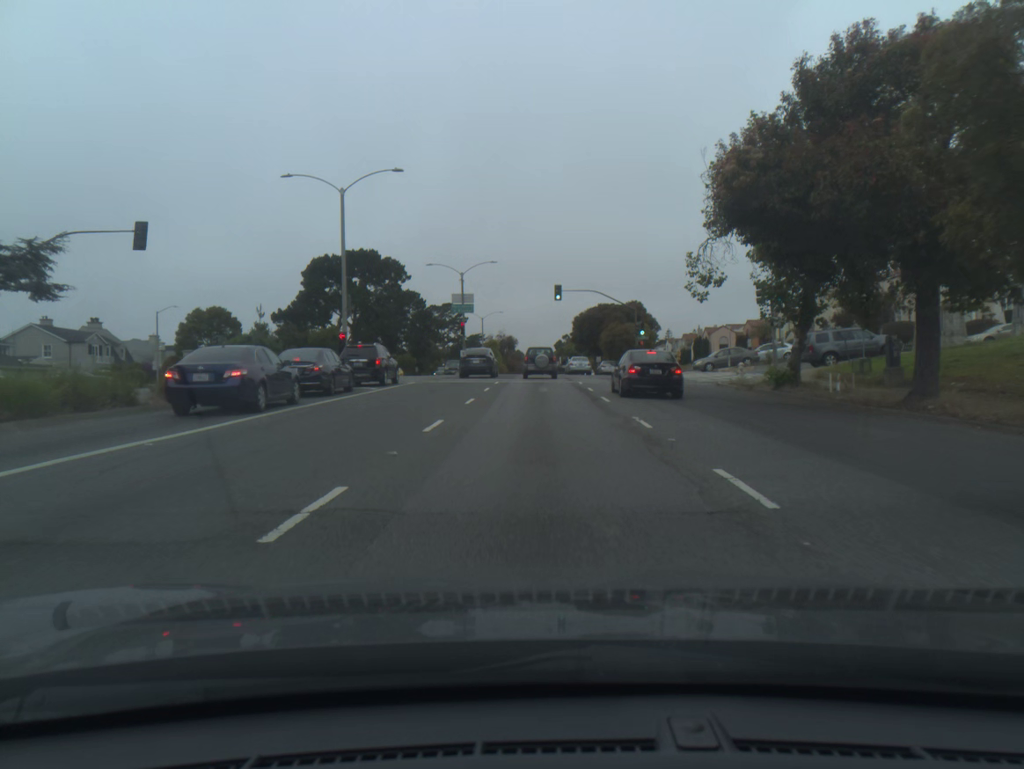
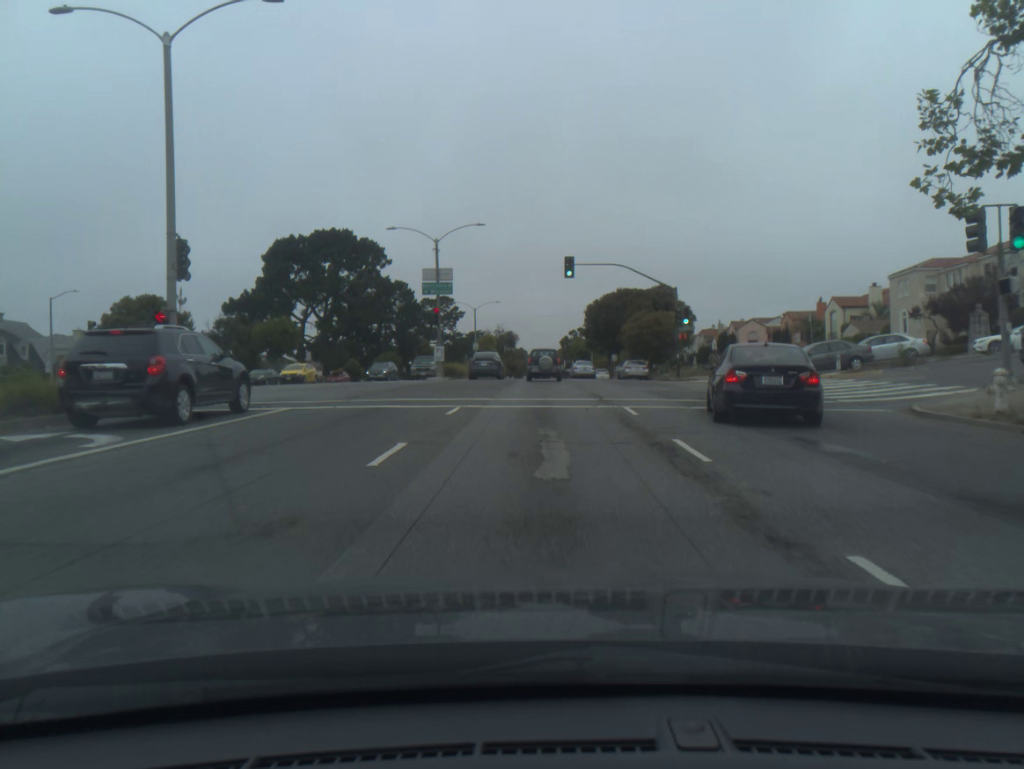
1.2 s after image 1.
(0.0, +18.0) m; 0°
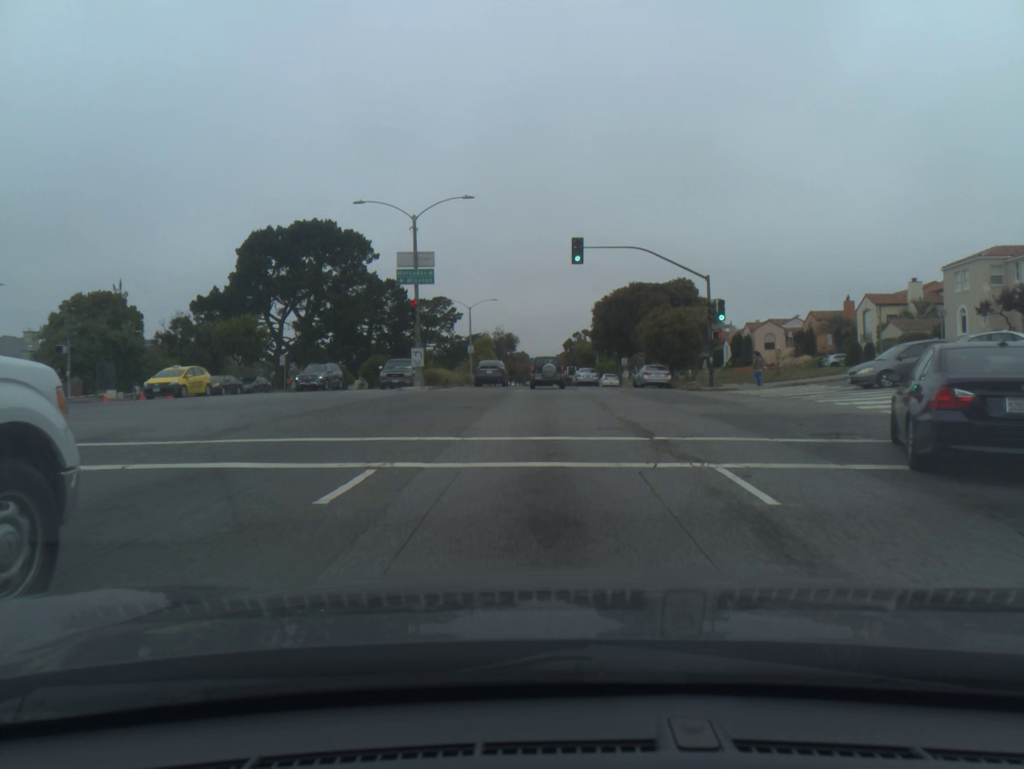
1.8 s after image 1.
(0.0, +8.9) m; 0°
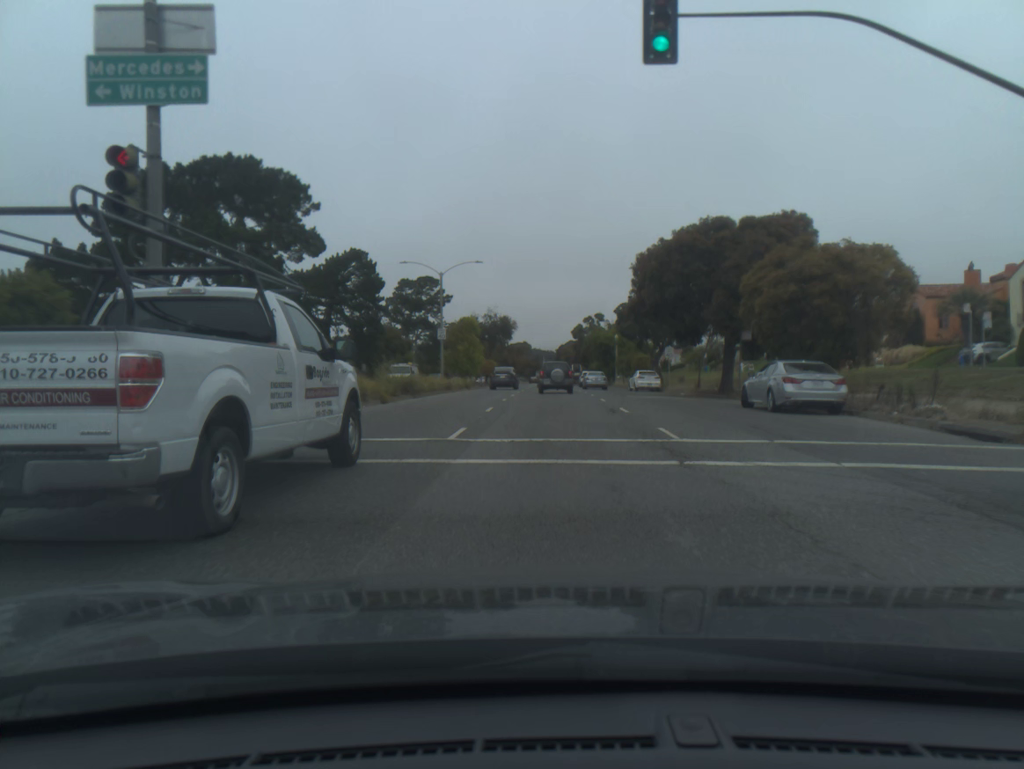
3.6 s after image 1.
(-0.1, +26.4) m; 0°
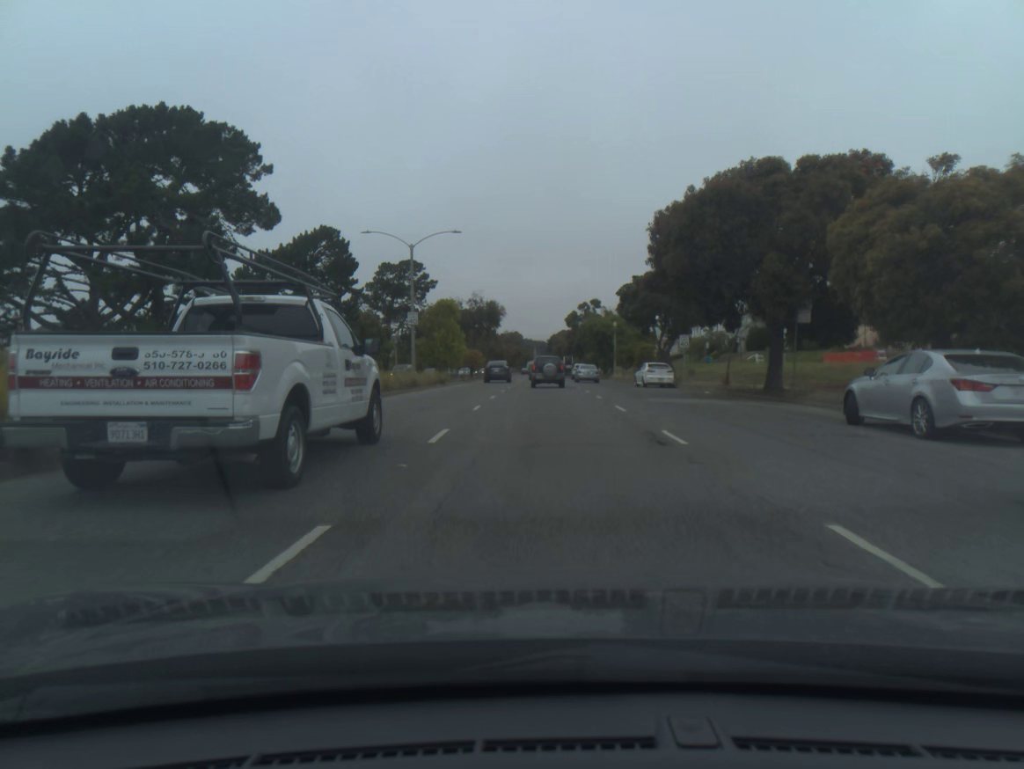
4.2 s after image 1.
(0.0, +8.9) m; +1°
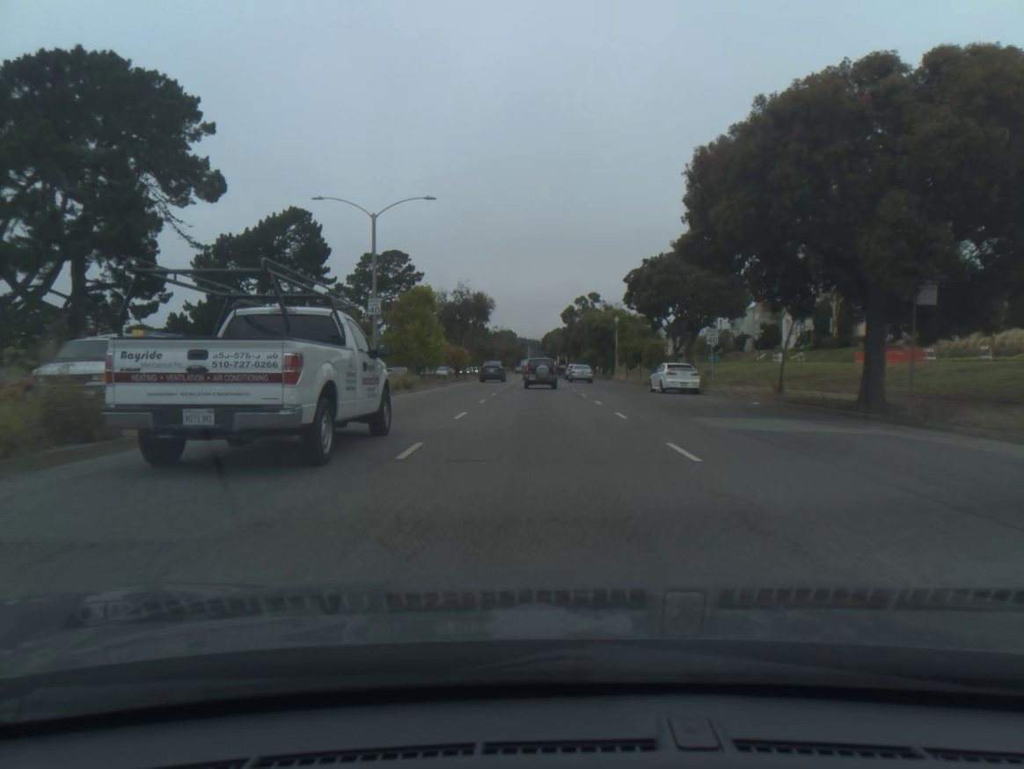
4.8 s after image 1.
(0.0, +9.0) m; 0°
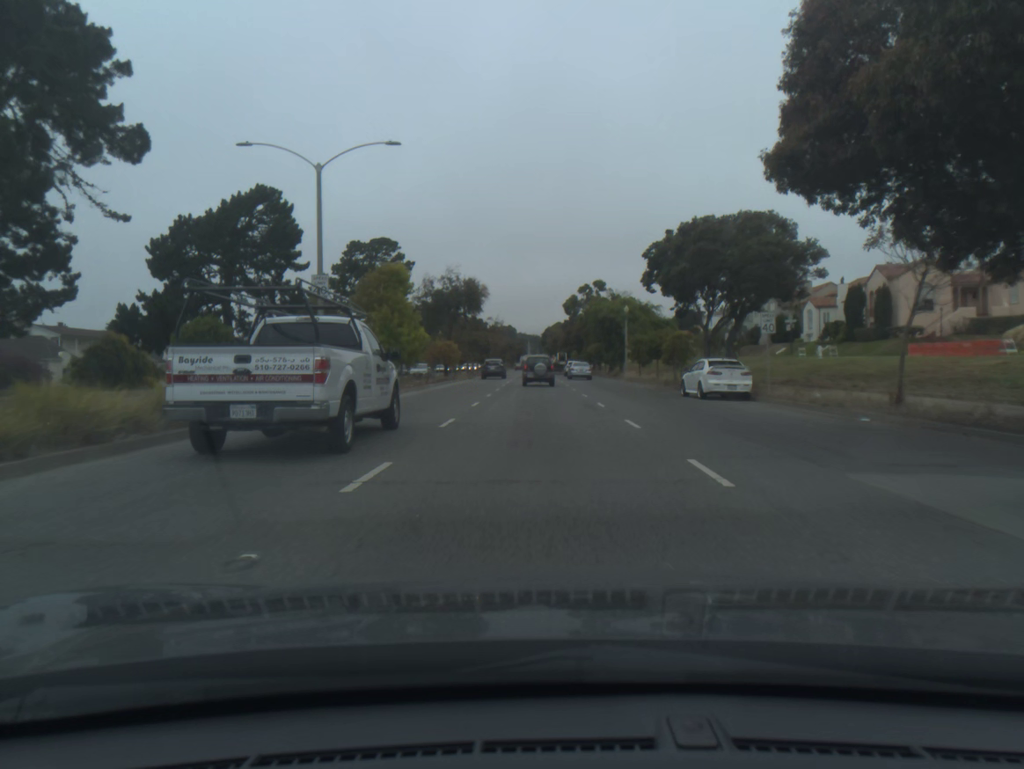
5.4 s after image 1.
(0.0, +9.2) m; 0°
